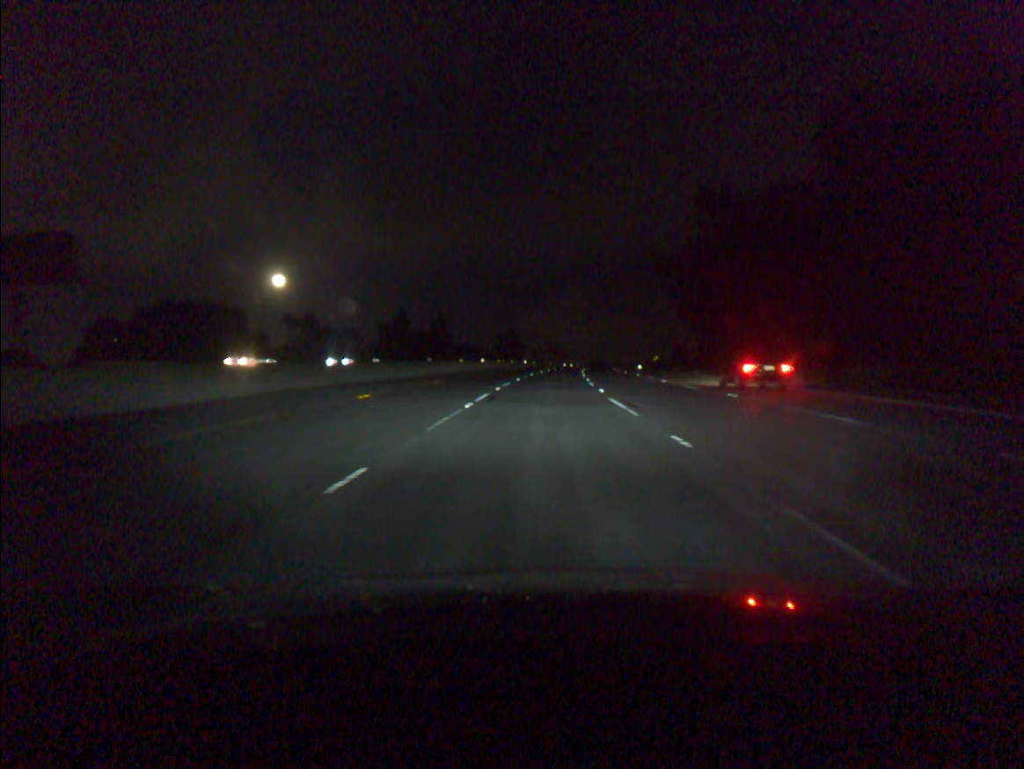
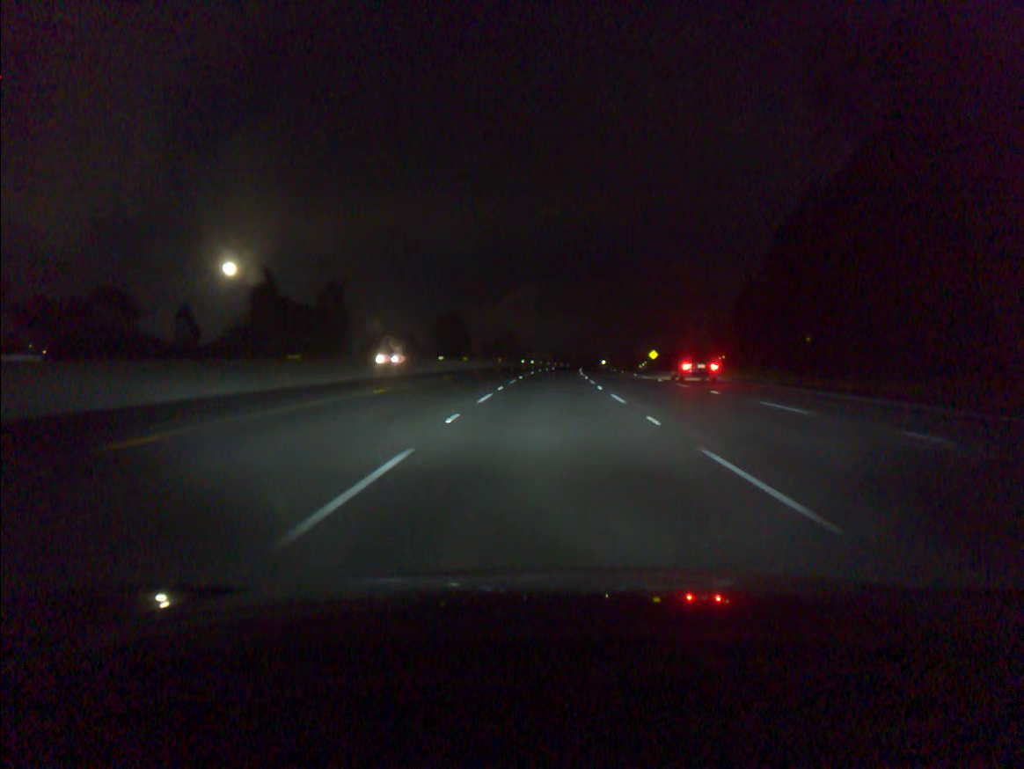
(+1.7, +69.5) m; +3°
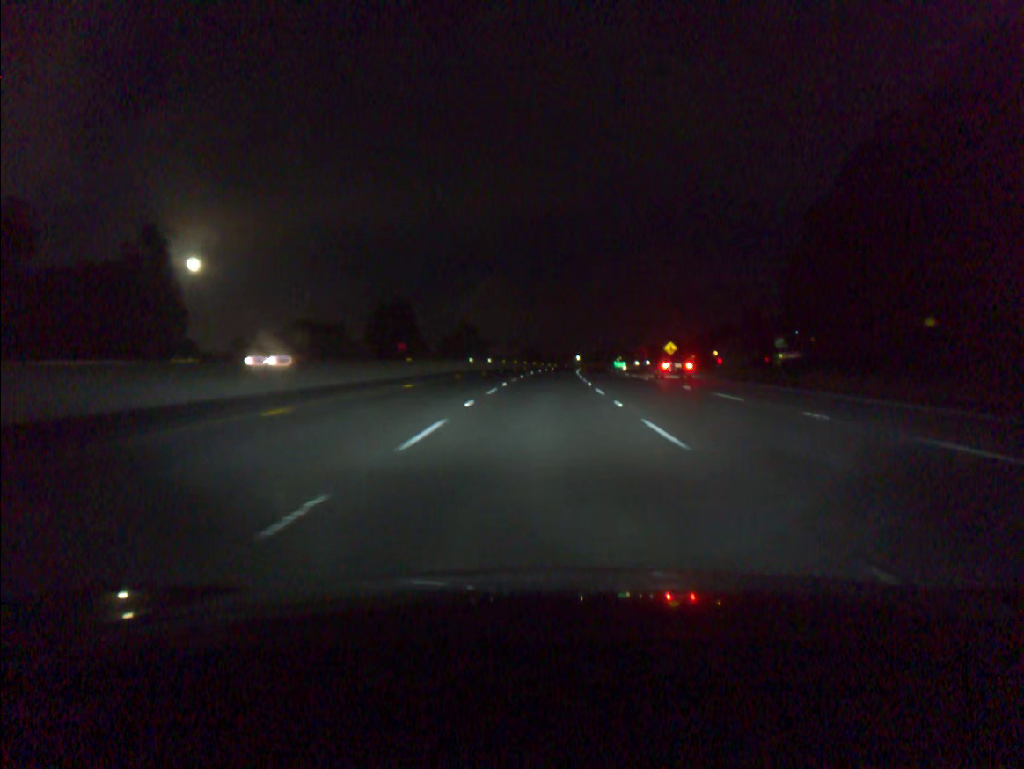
(+1.1, +52.3) m; +2°
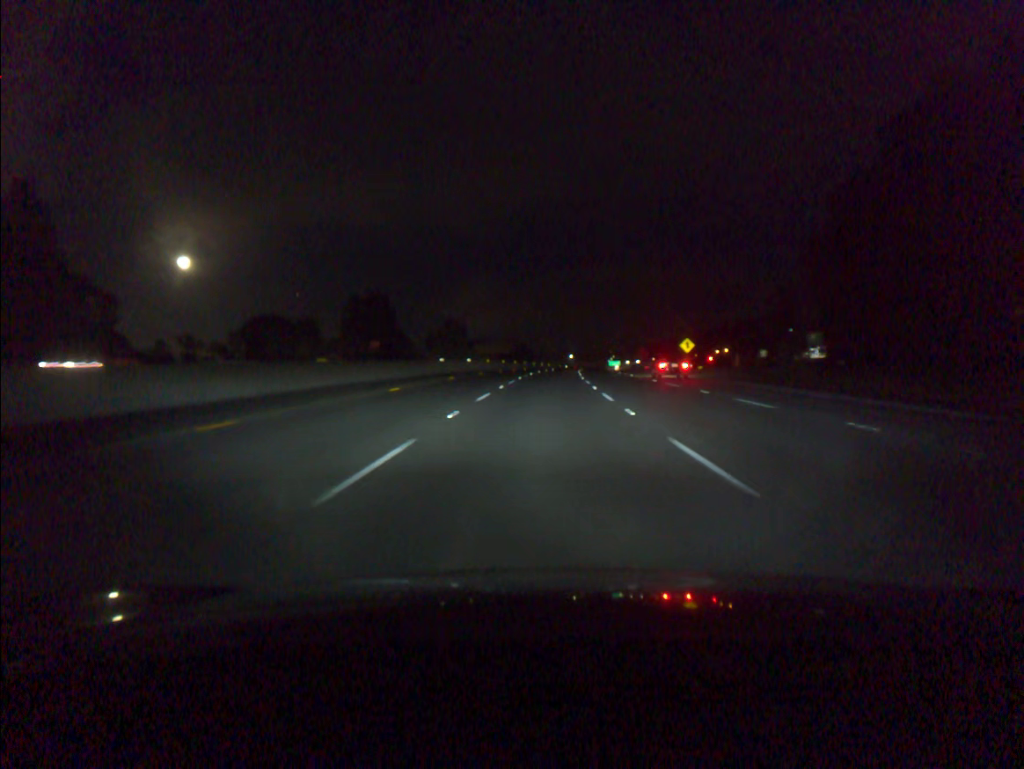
(+0.1, +17.5) m; +1°
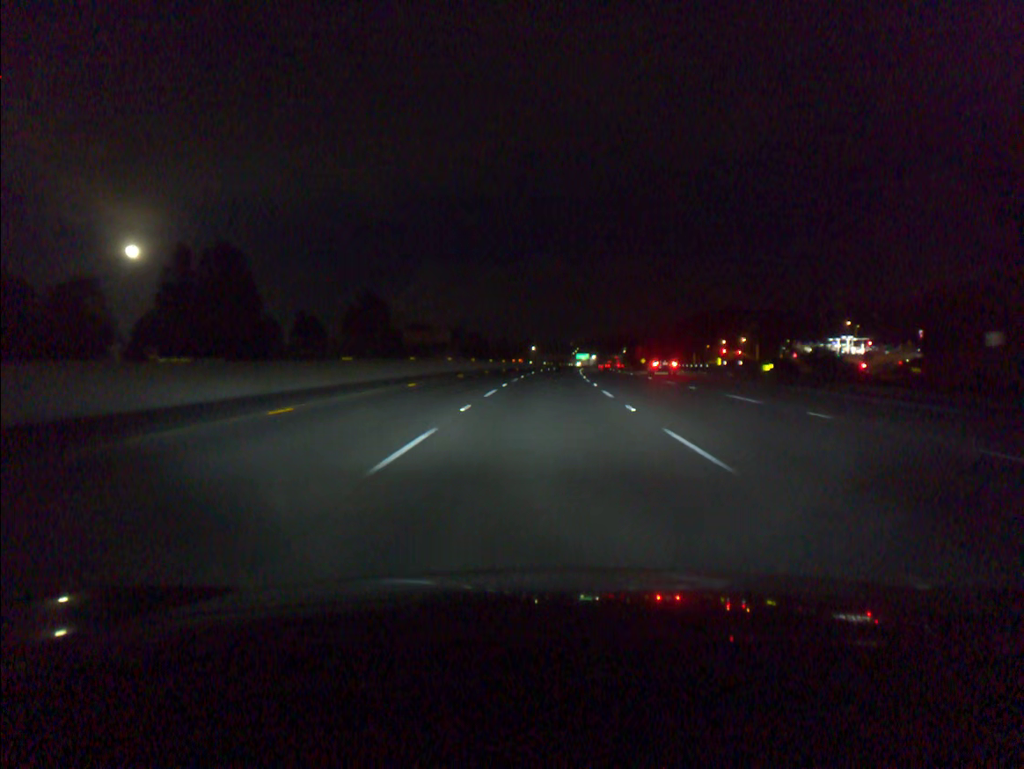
(+1.5, +69.8) m; +3°
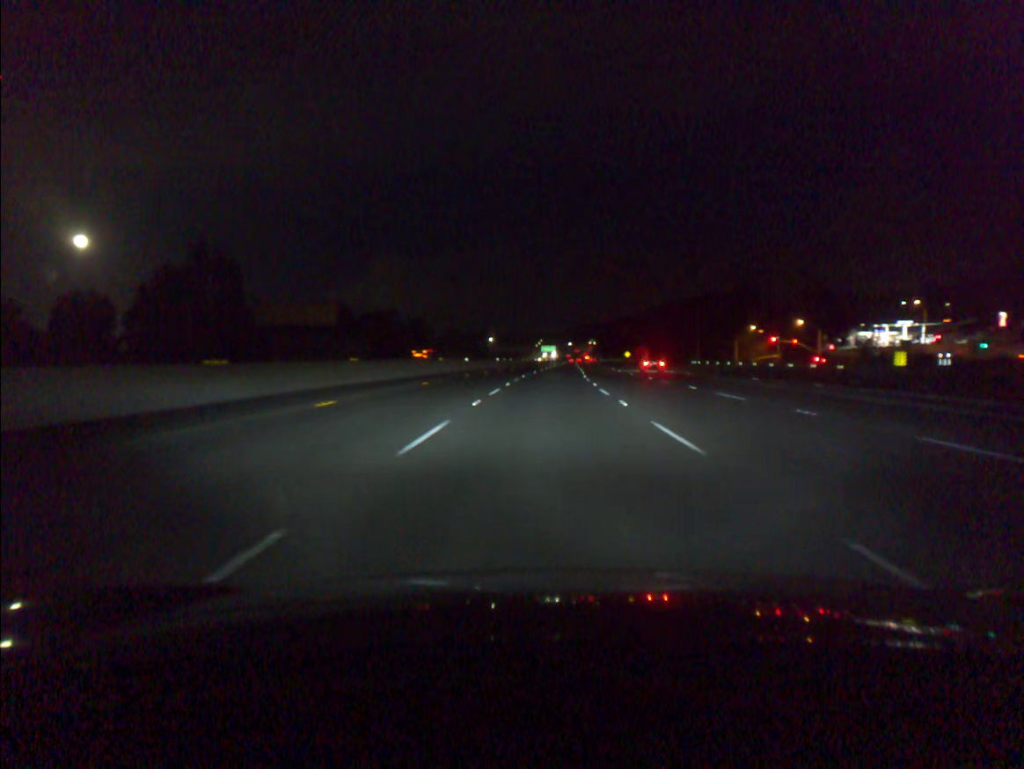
(+1.7, +69.8) m; +3°
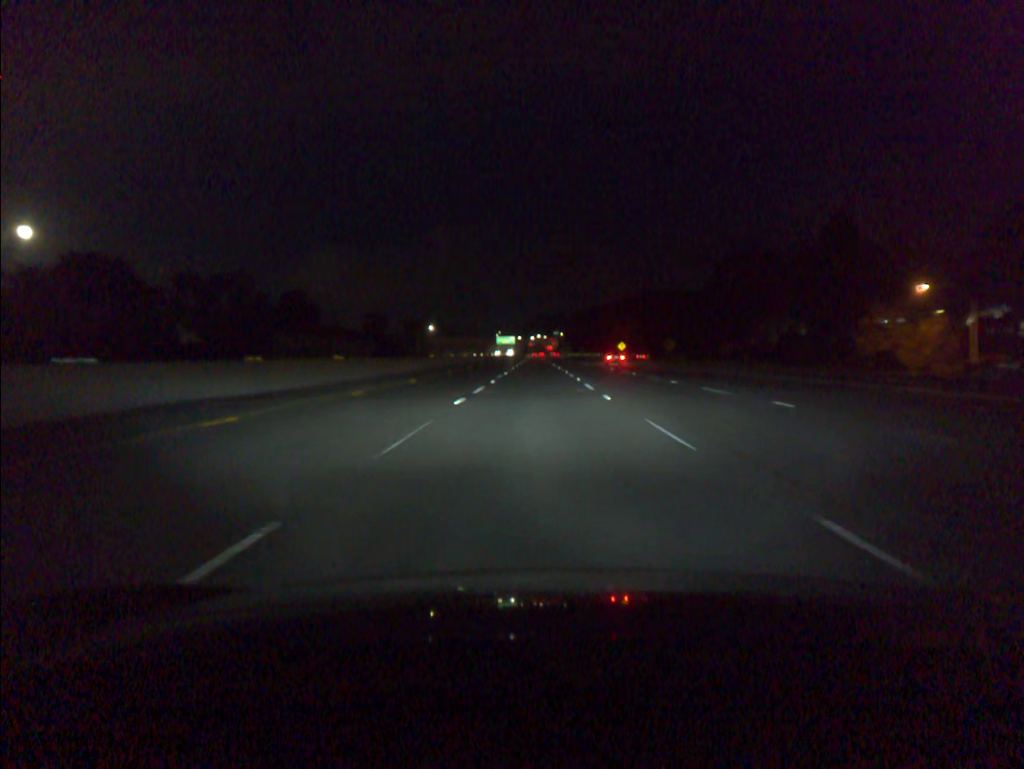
(+2.6, +87.4) m; +3°
